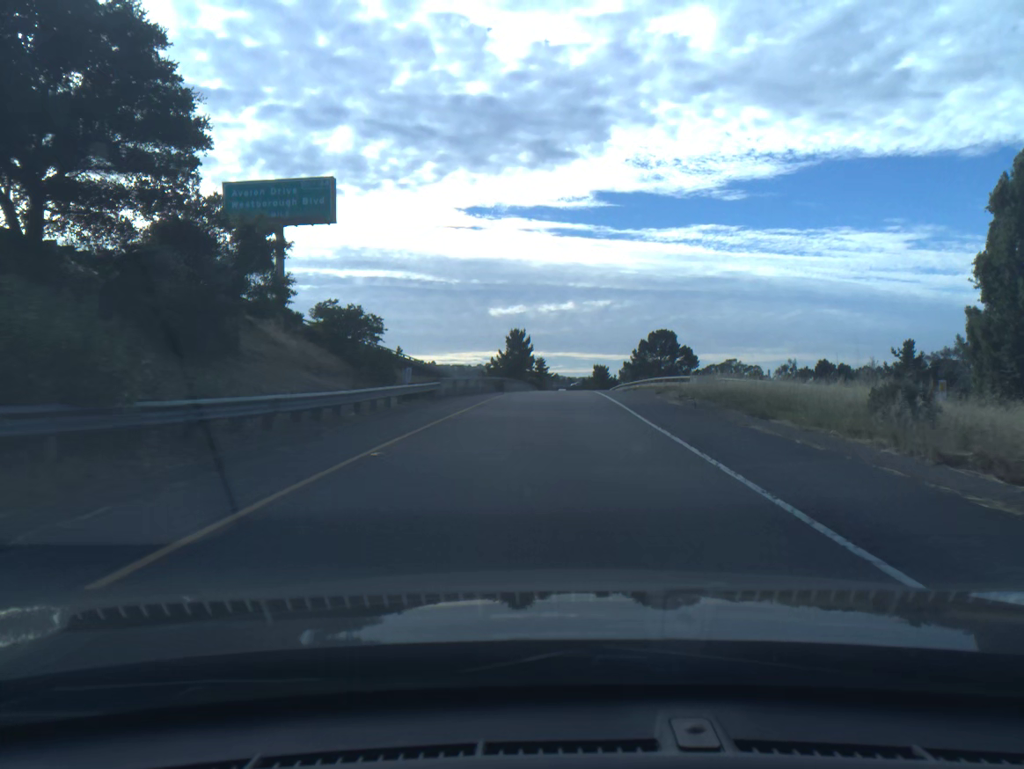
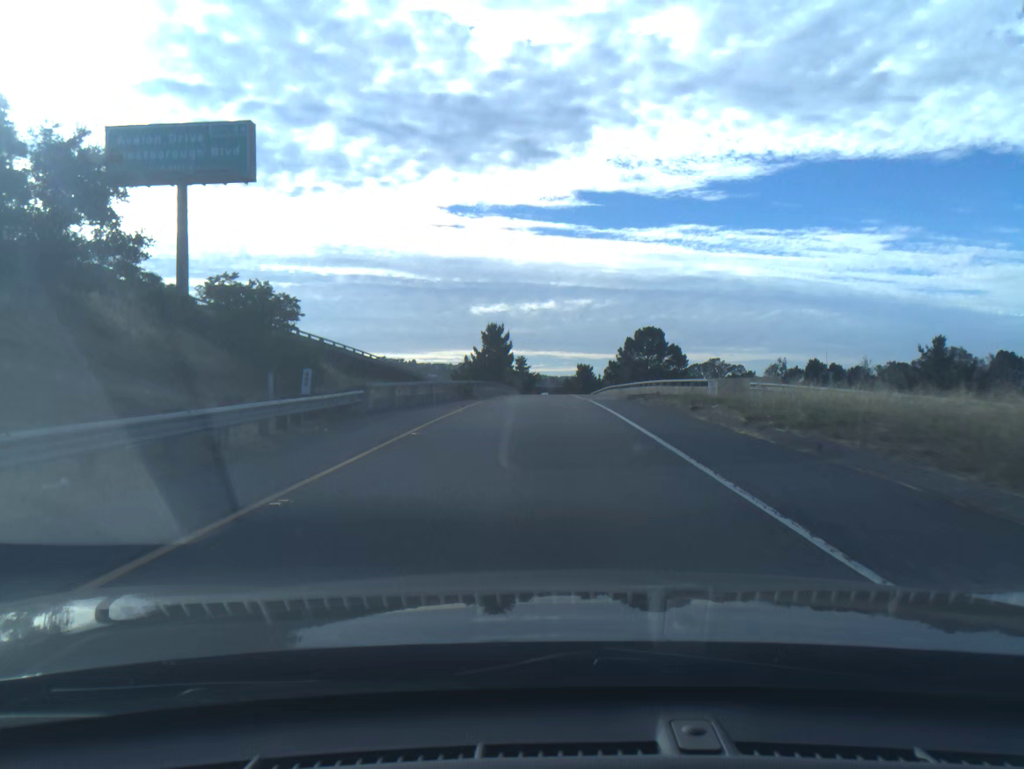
(+0.1, +10.6) m; +1°
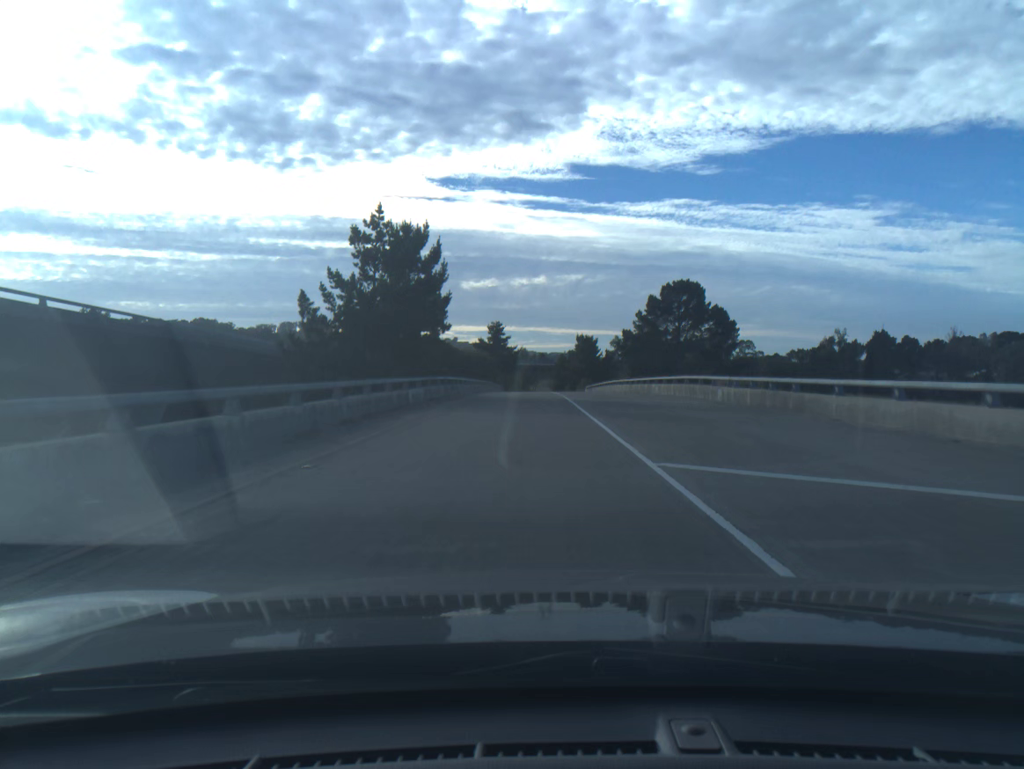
(+0.6, +54.1) m; +1°
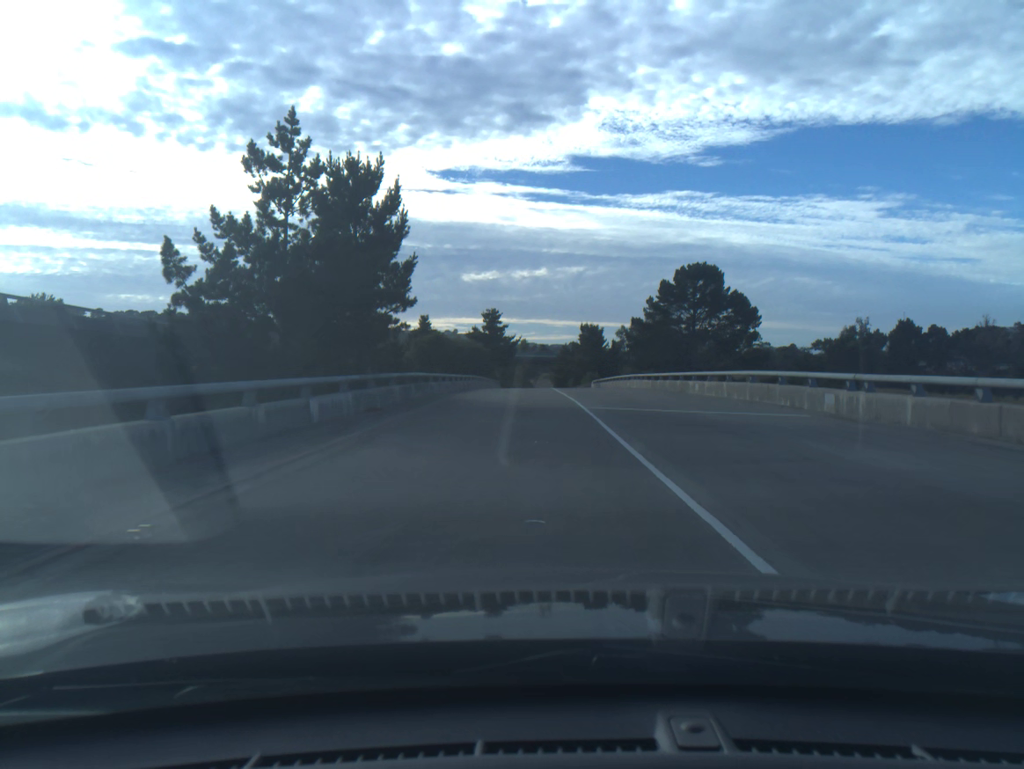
(0.0, +11.2) m; 0°
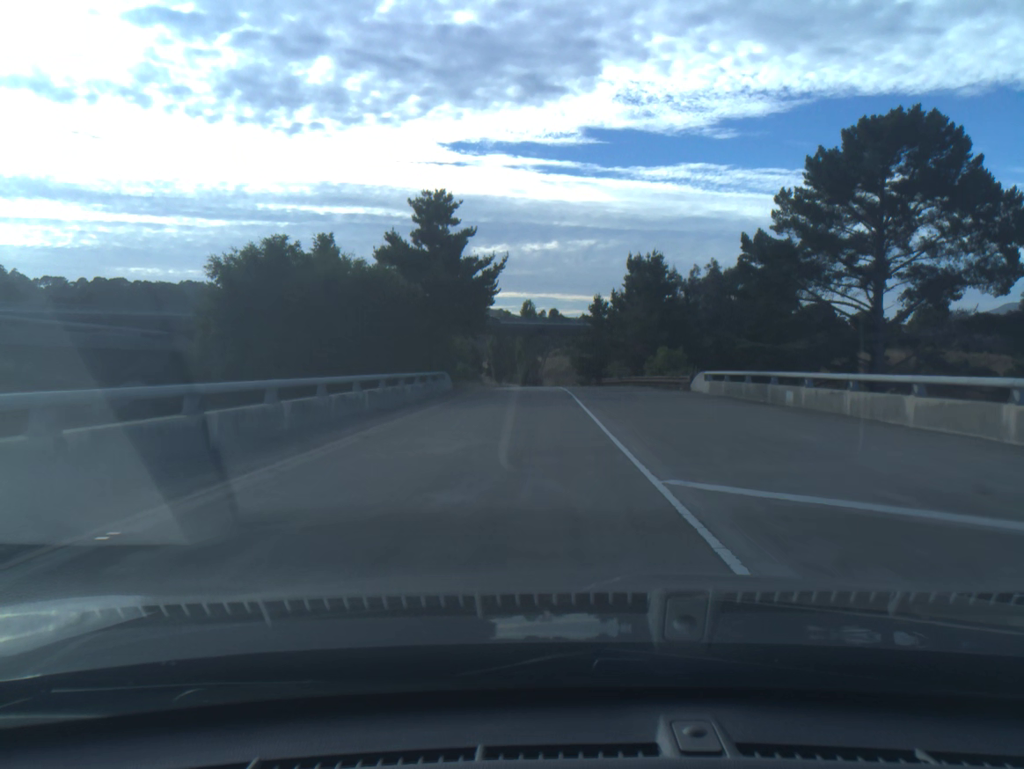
(-0.3, +59.5) m; -1°
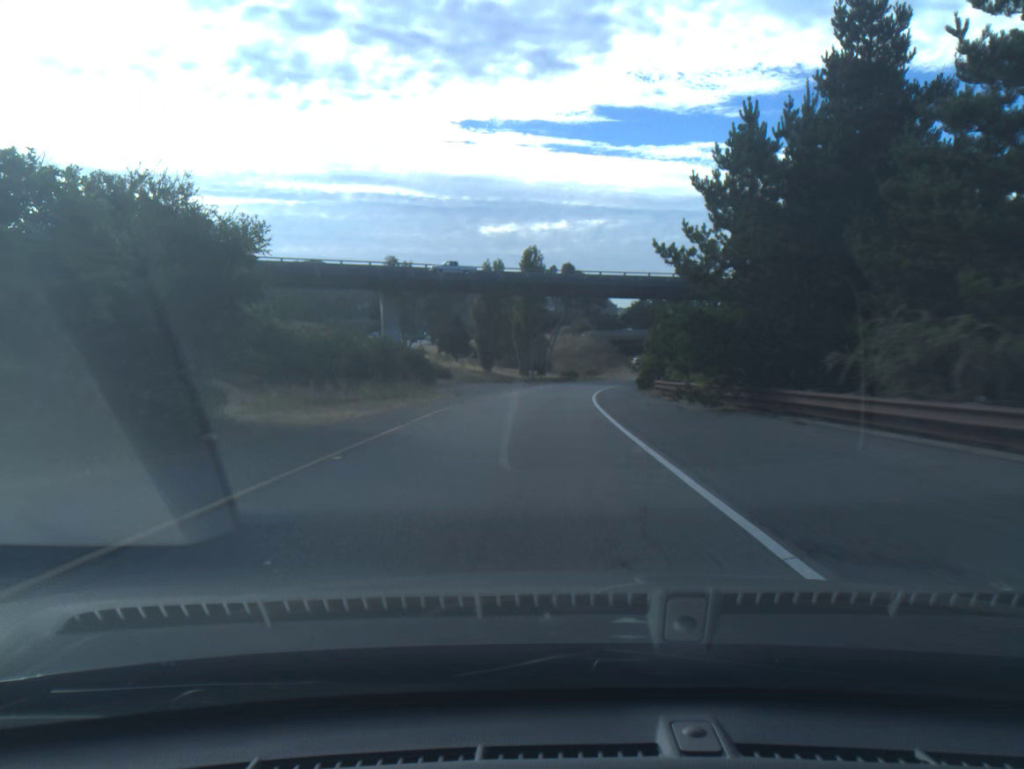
(-0.3, +48.4) m; -1°
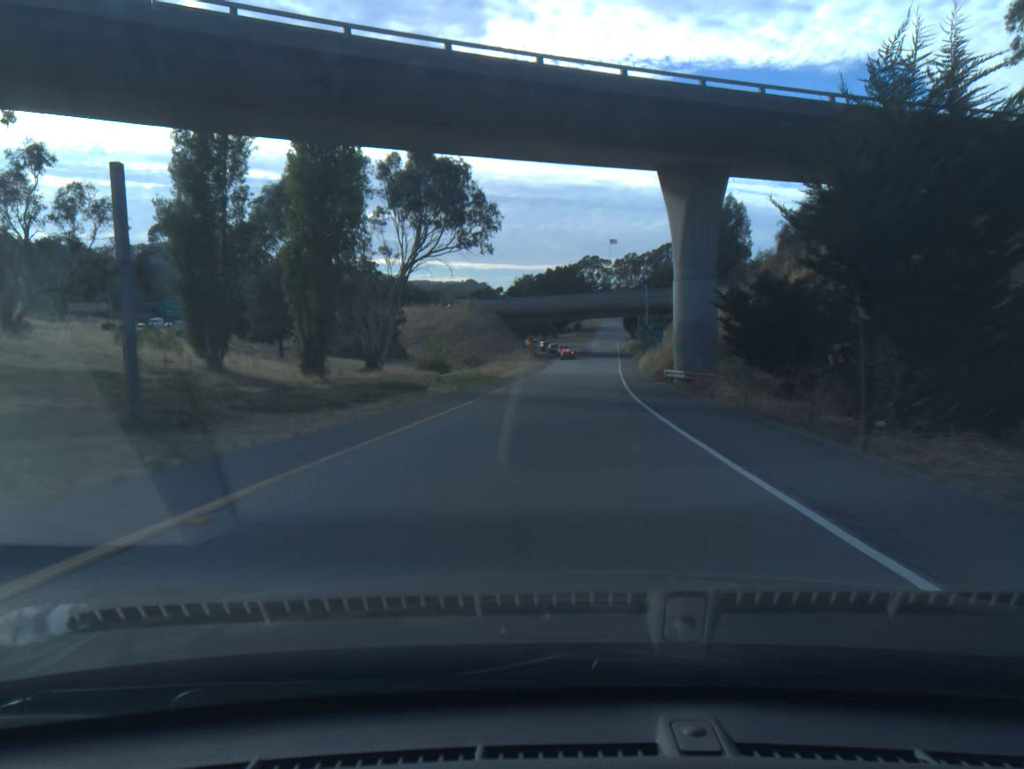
(+3.3, +57.2) m; +9°
